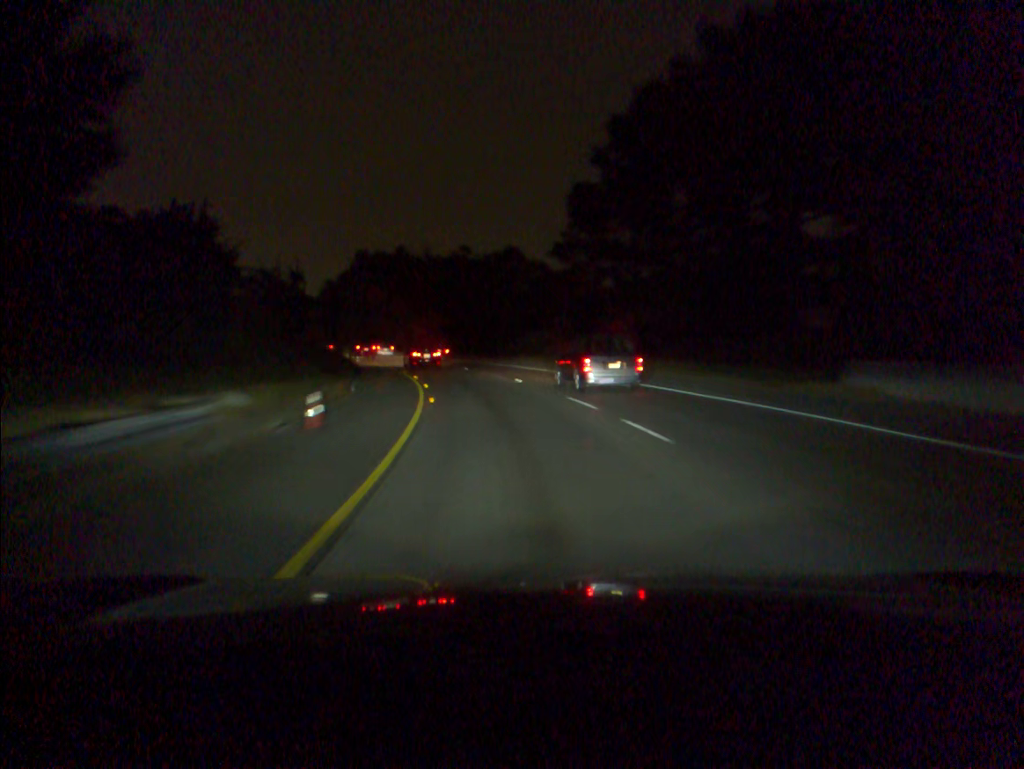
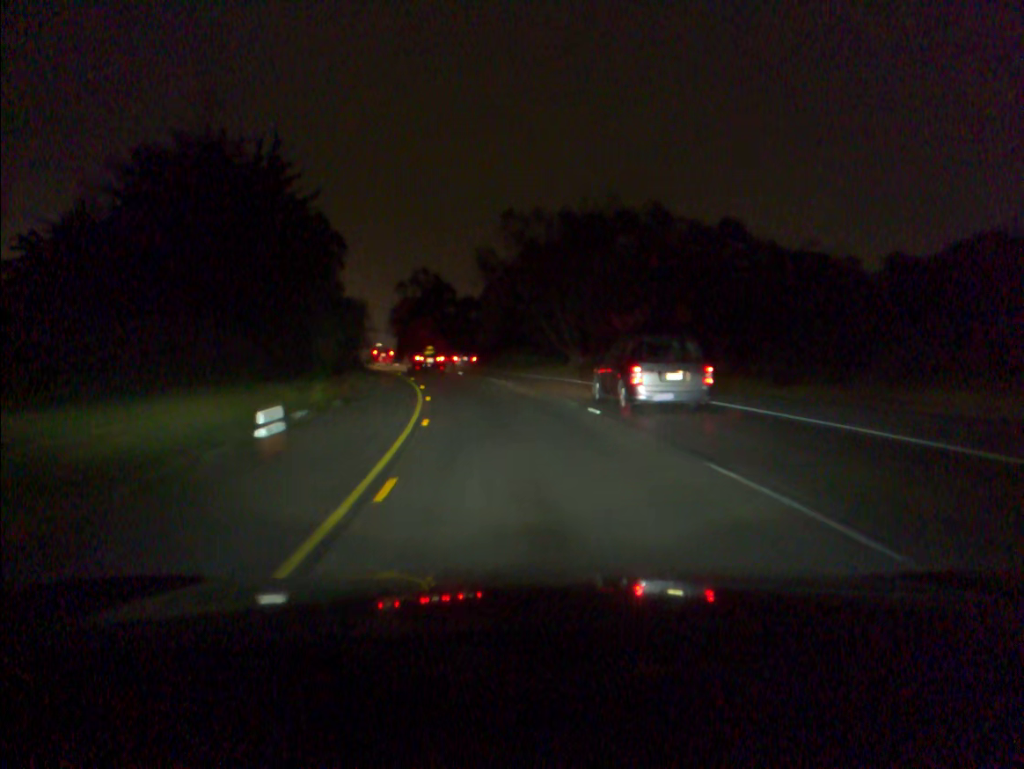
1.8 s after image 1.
(-5.1, +42.4) m; -14°
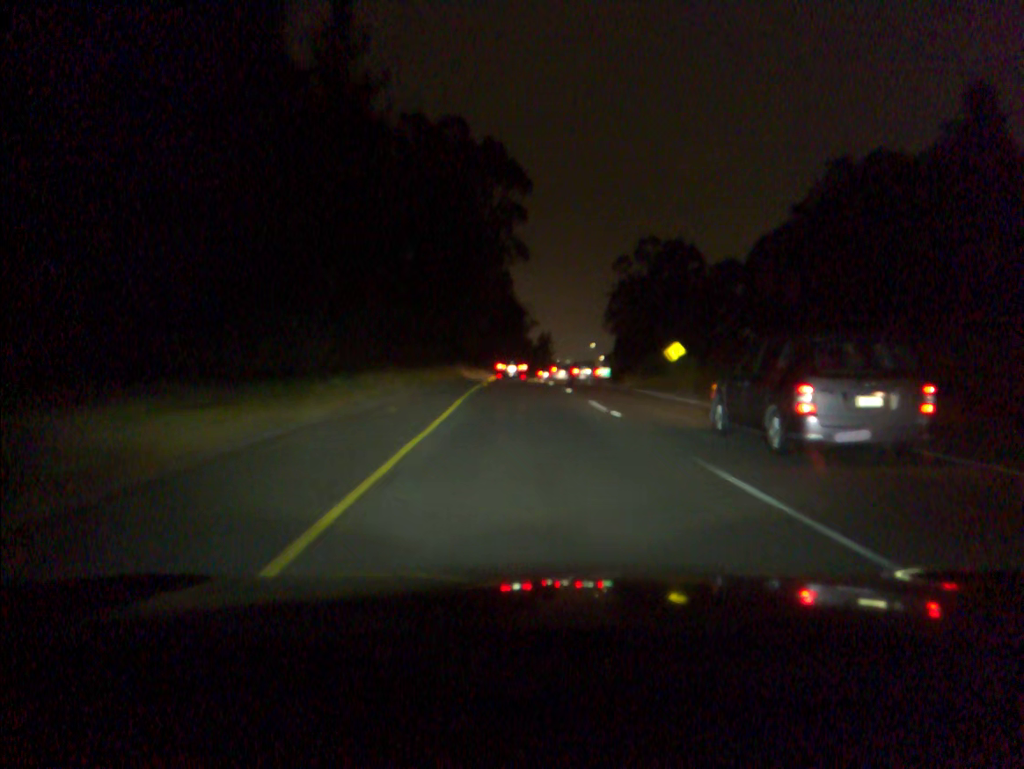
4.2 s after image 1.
(-8.9, +56.8) m; -16°
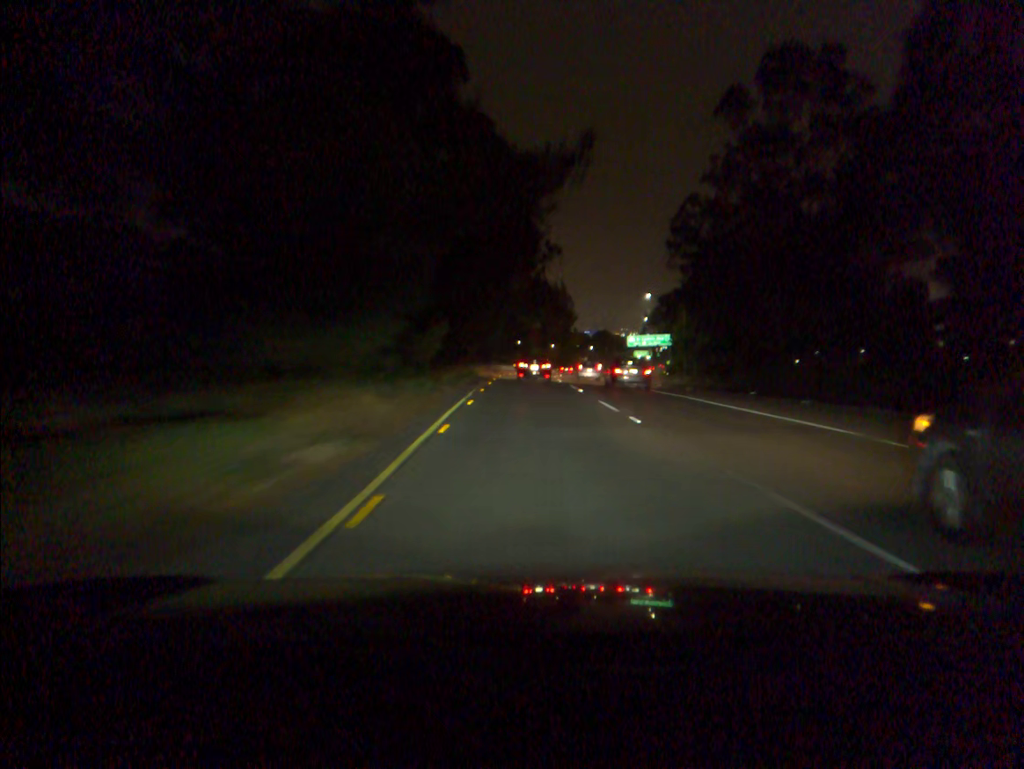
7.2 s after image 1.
(-0.8, +76.1) m; 0°
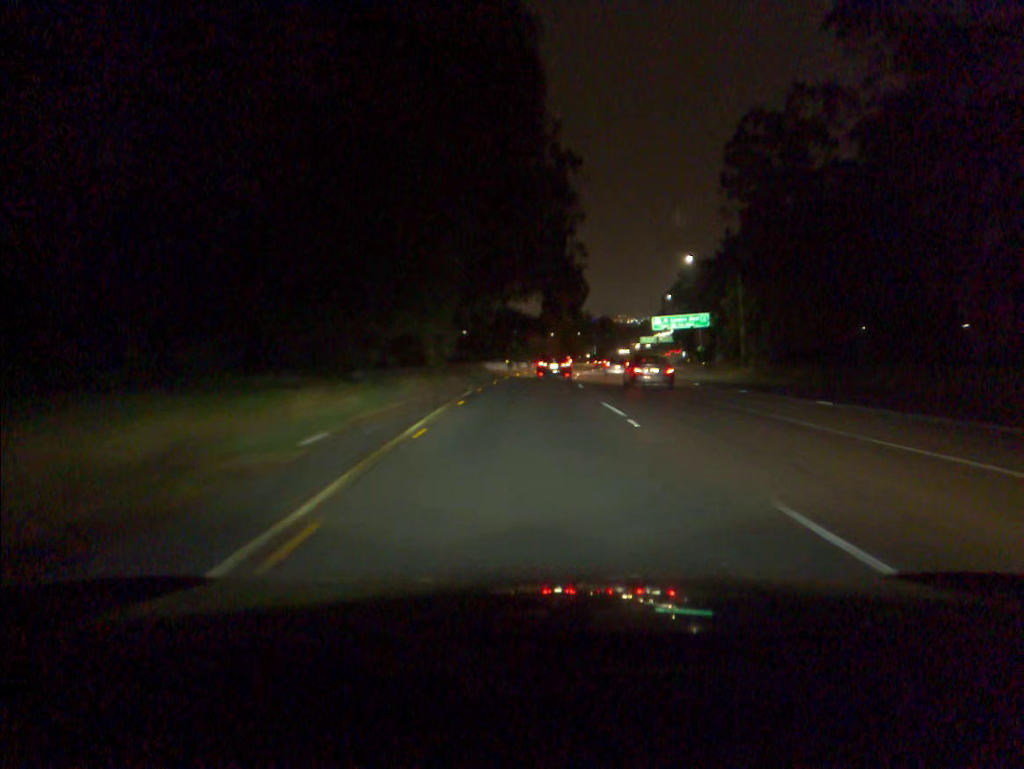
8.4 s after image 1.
(0.0, +30.9) m; 0°
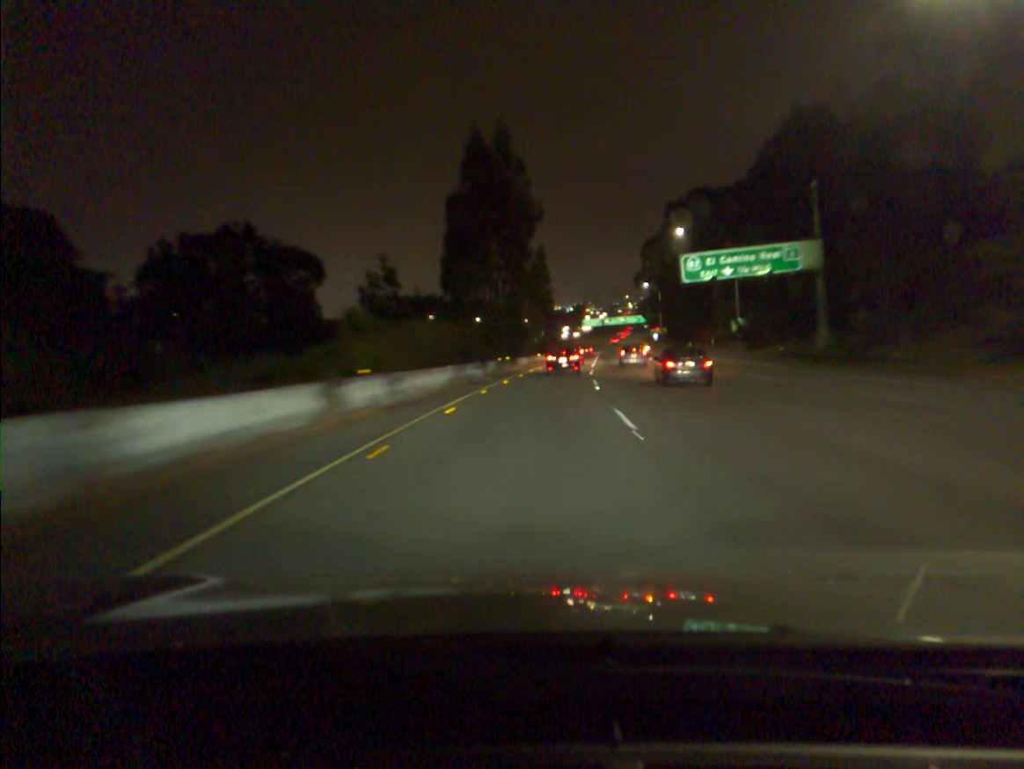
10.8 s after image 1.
(+2.6, +62.7) m; +5°
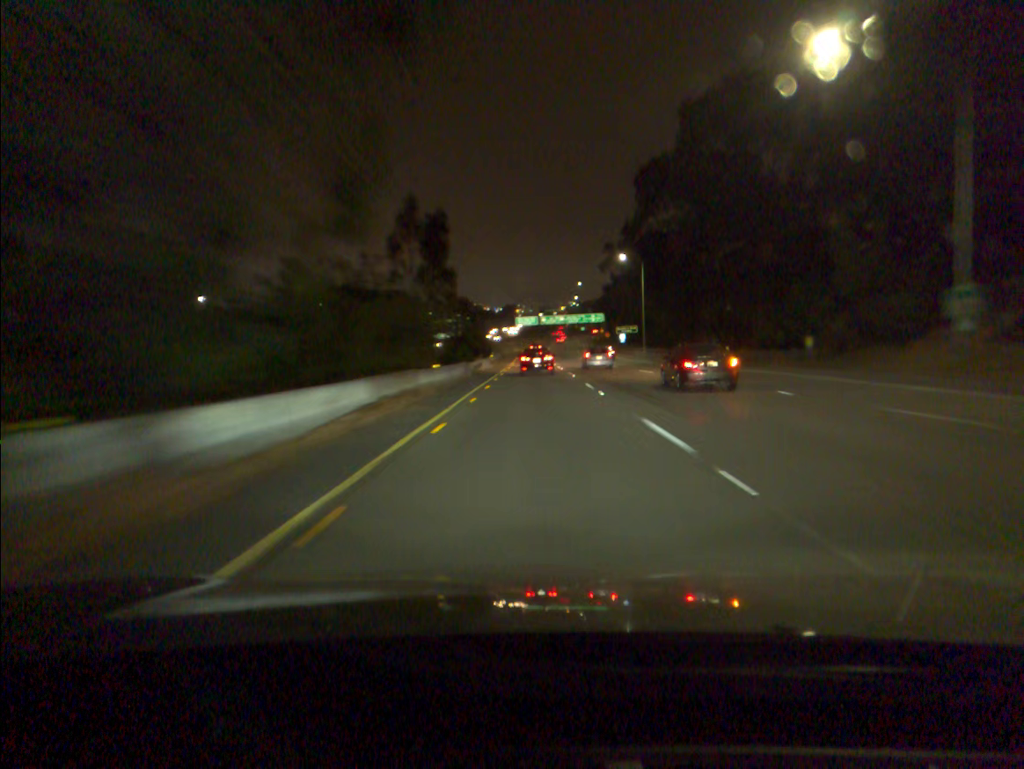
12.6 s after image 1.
(+2.1, +49.3) m; +5°
